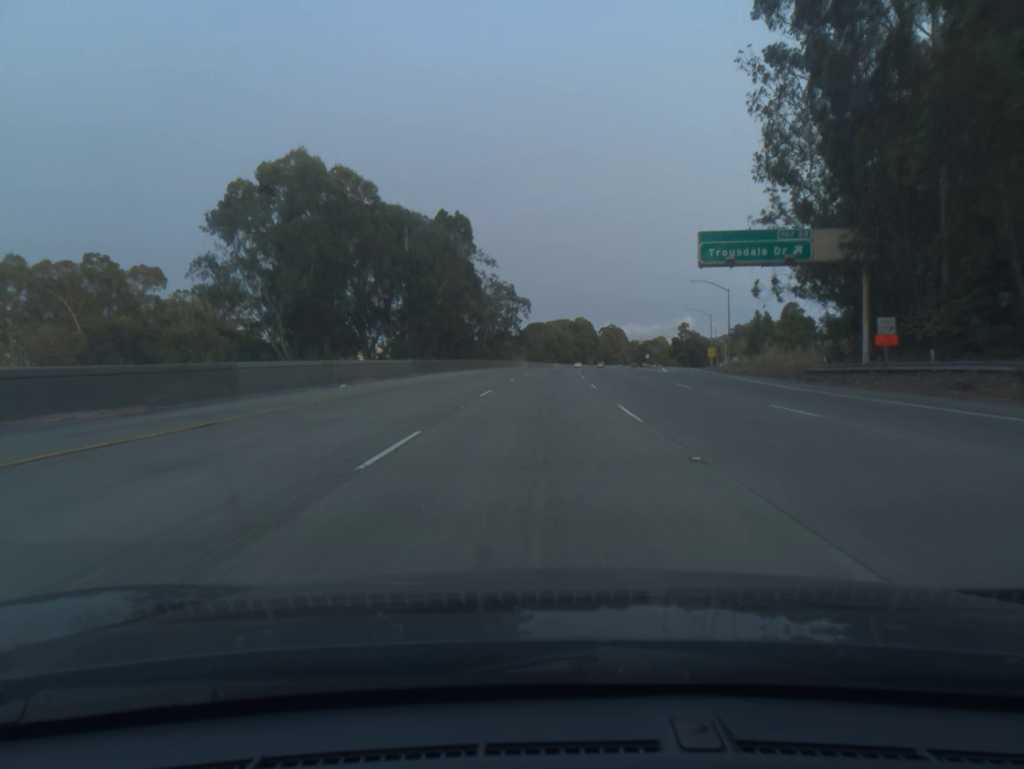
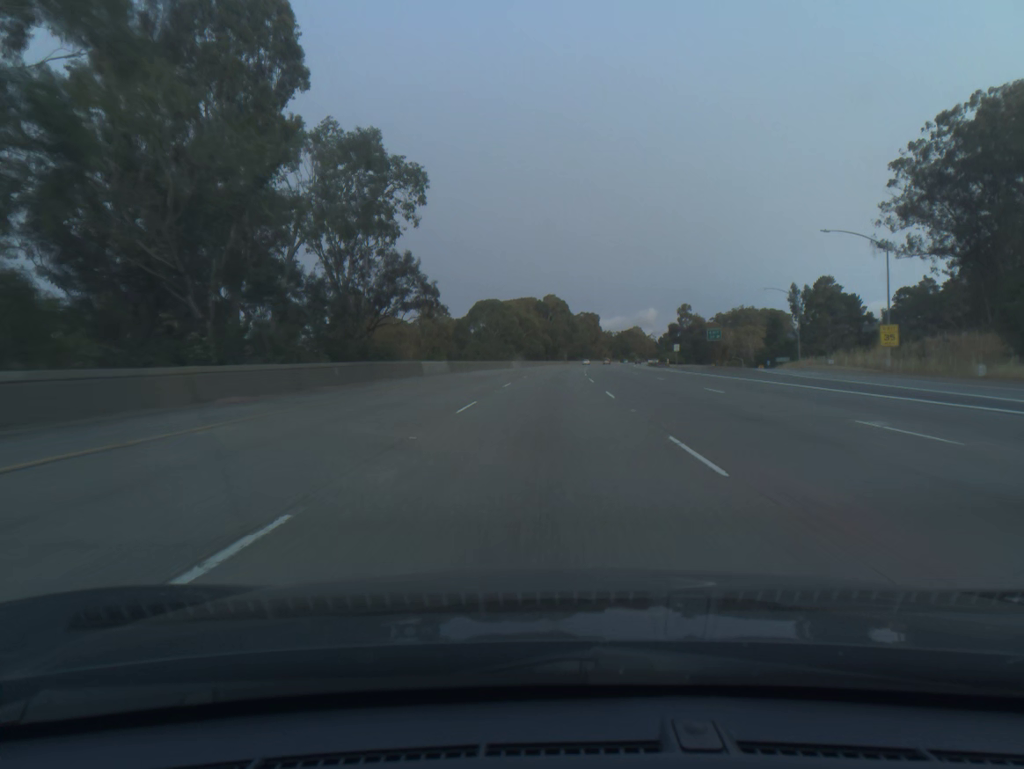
(+2.0, +79.1) m; +3°
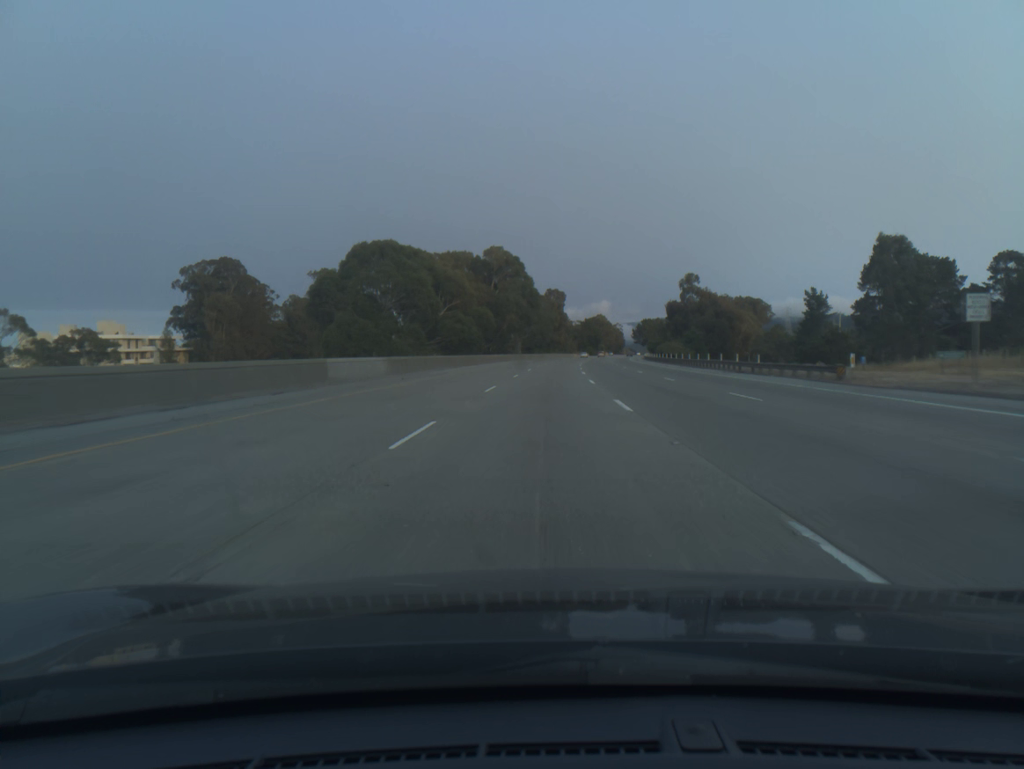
(+2.3, +79.3) m; +3°
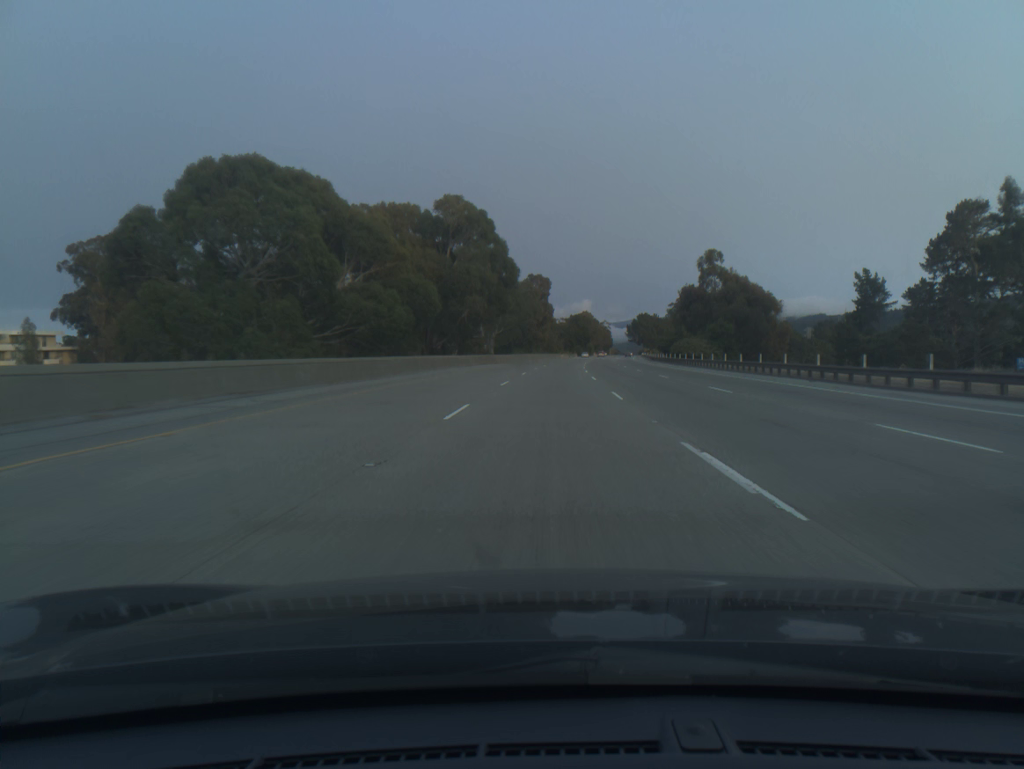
(+0.4, +39.6) m; +1°
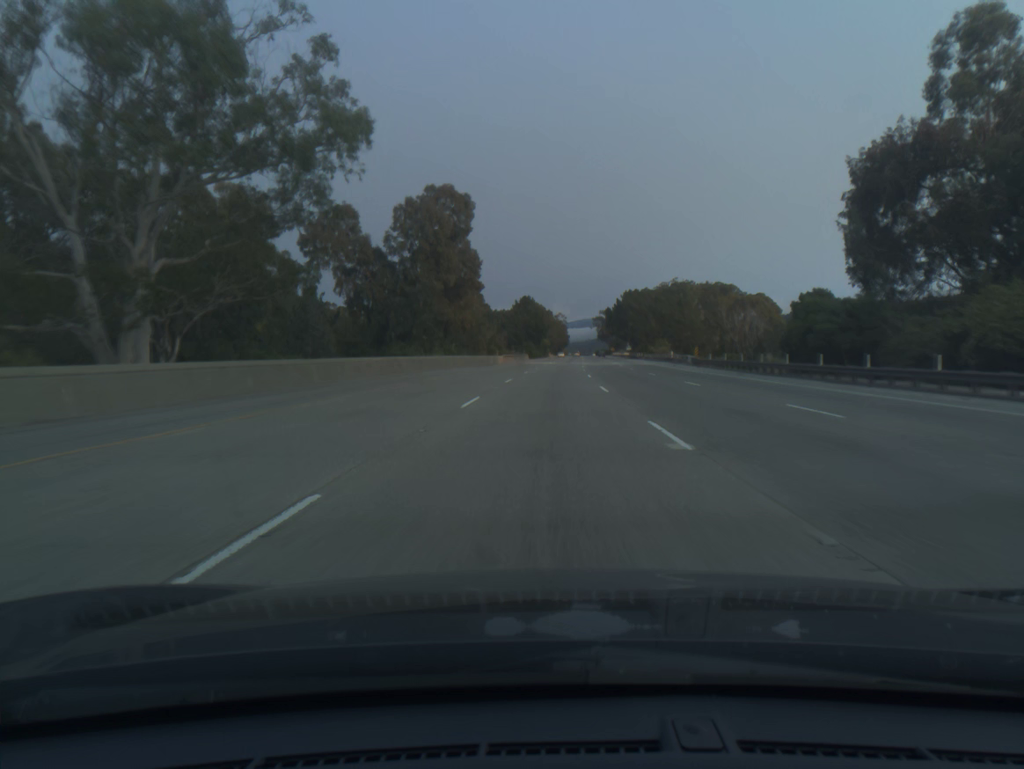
(+3.5, +98.4) m; +4°
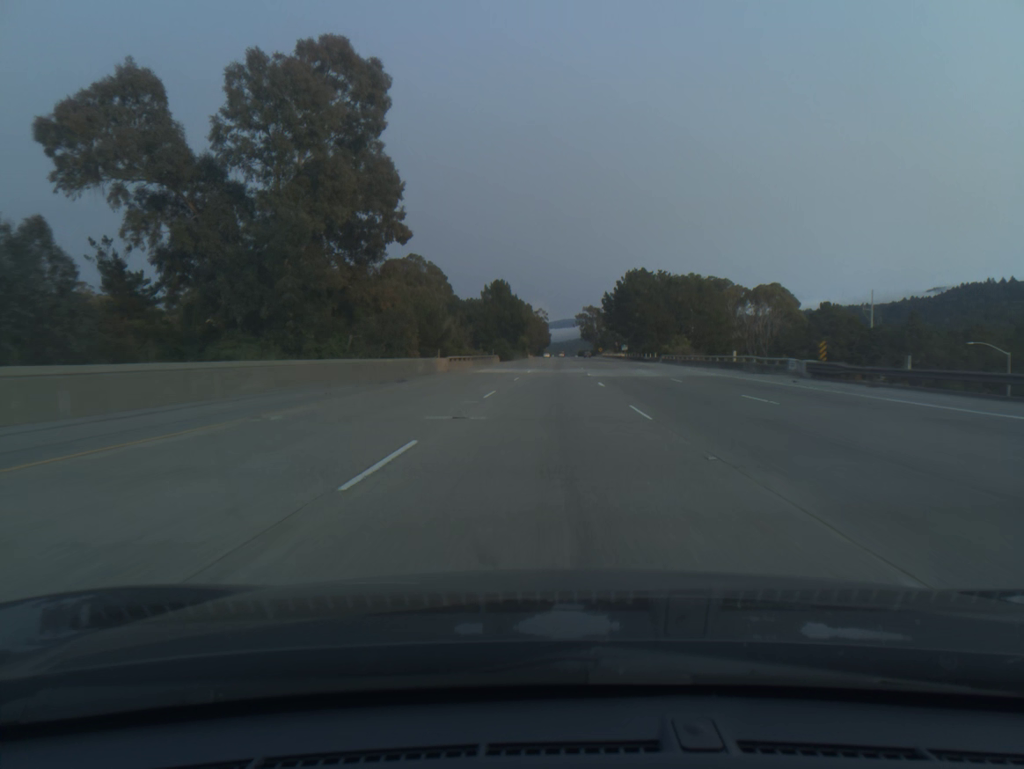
(+0.5, +39.3) m; +1°
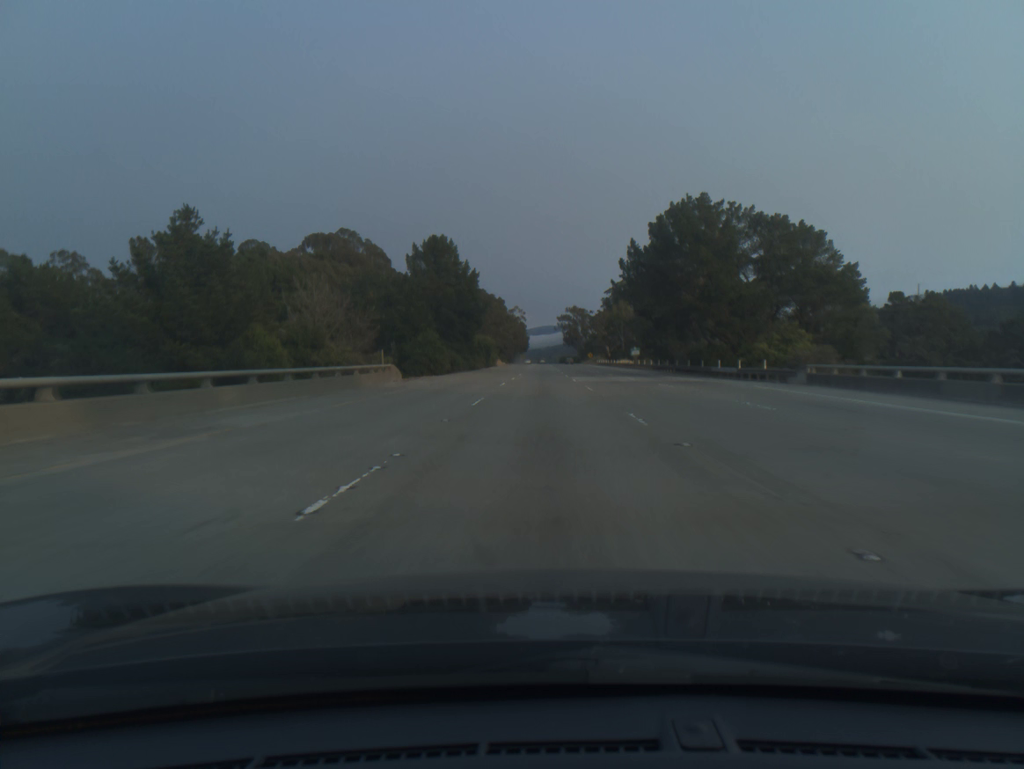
(+1.1, +59.0) m; +2°
